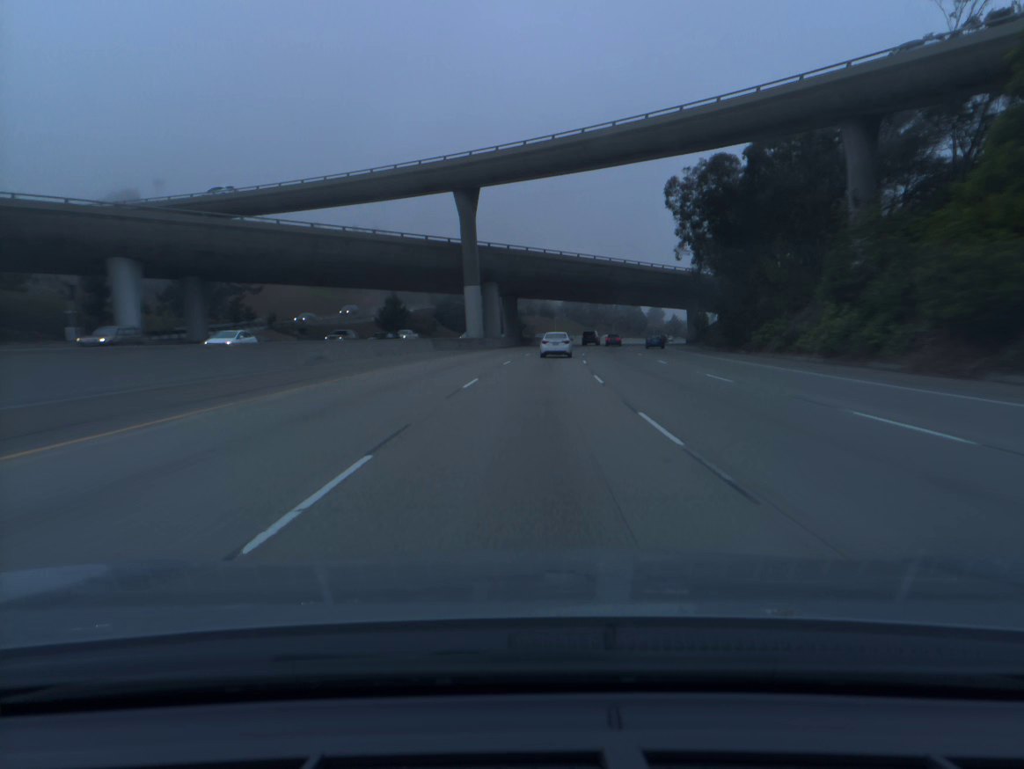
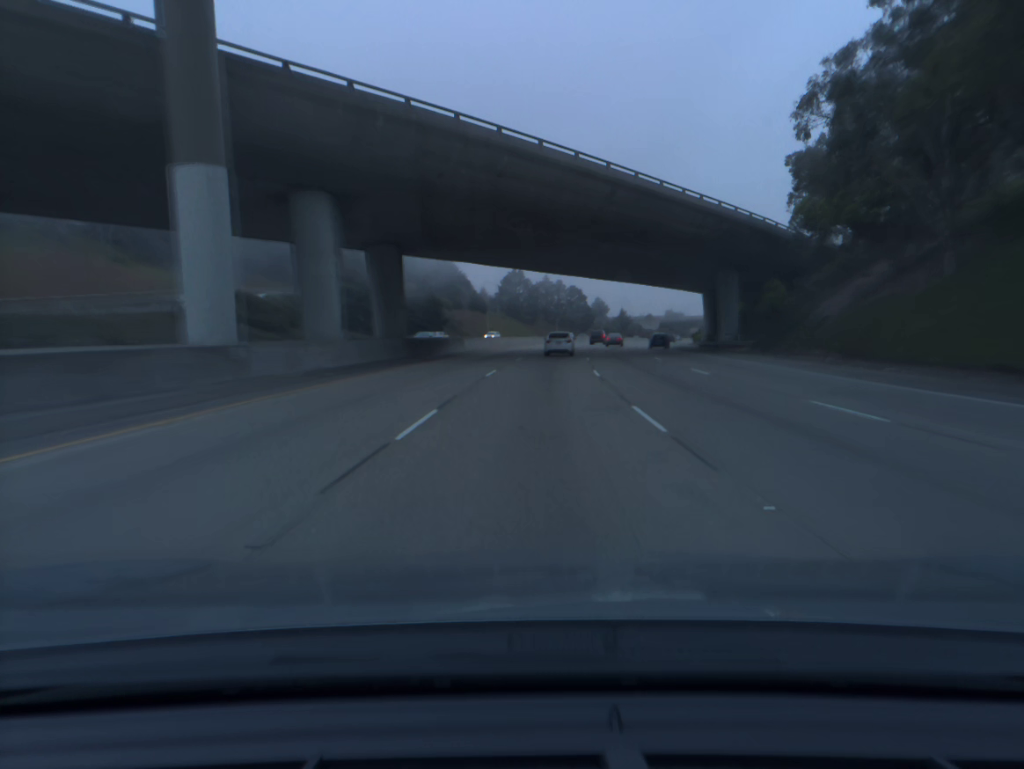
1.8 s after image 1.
(+2.2, +53.3) m; +5°
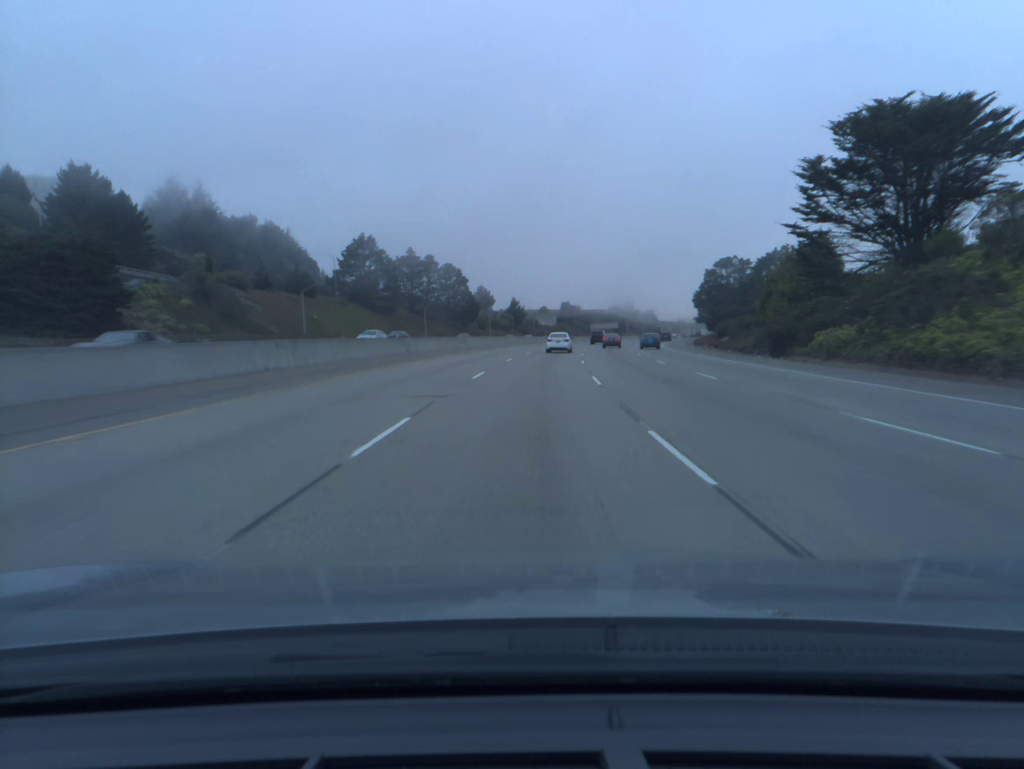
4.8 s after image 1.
(+6.6, +88.5) m; +8°
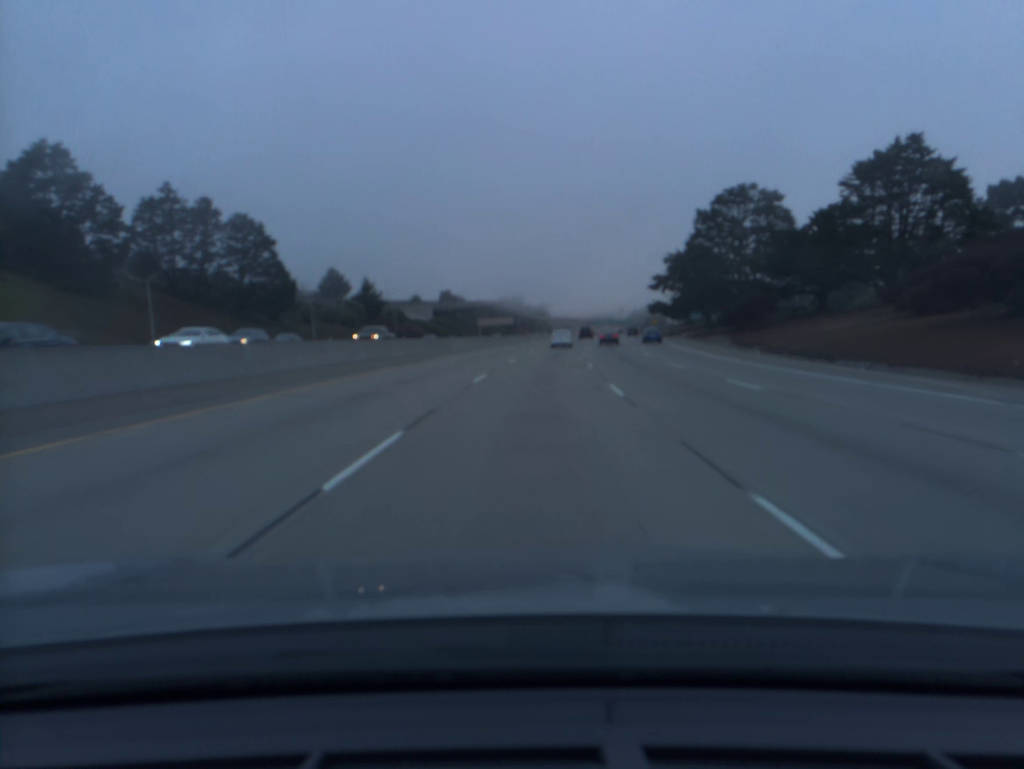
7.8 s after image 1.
(+6.3, +89.4) m; +8°
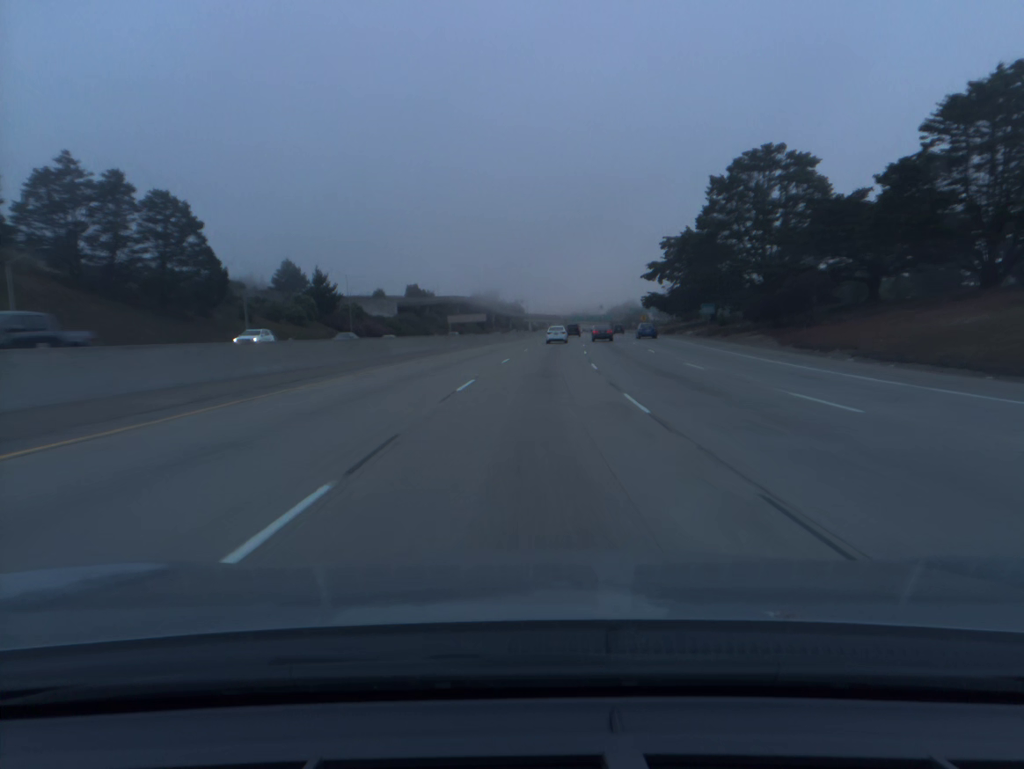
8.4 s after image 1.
(+0.3, +18.1) m; +2°
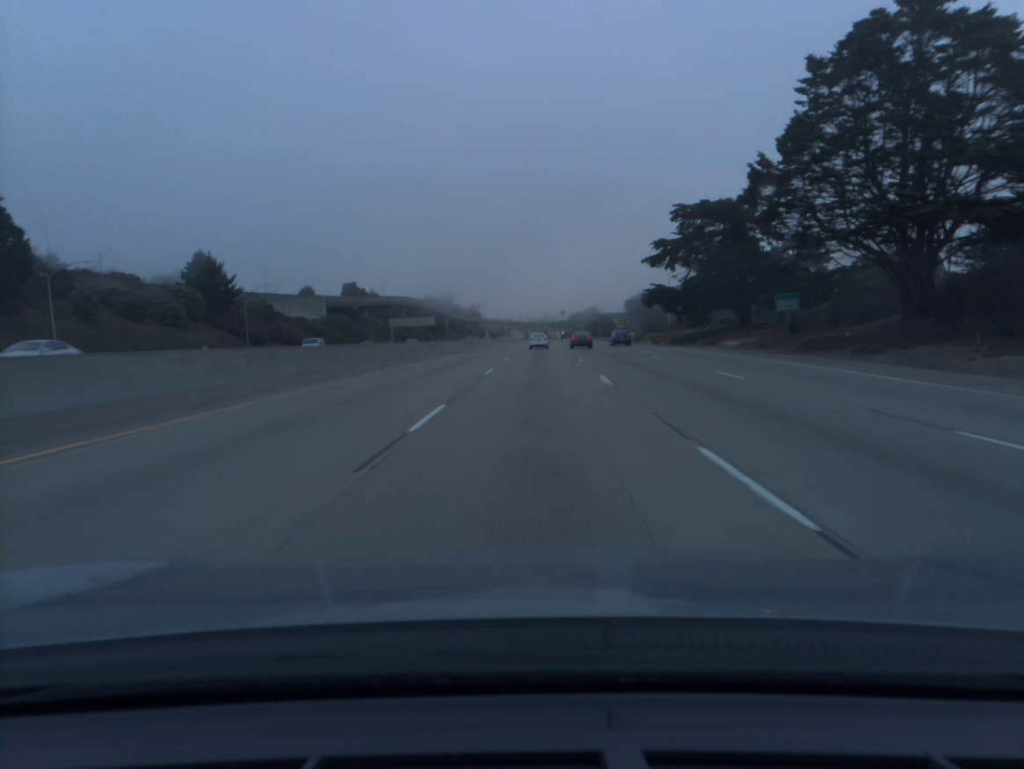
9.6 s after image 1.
(+1.0, +36.1) m; +3°
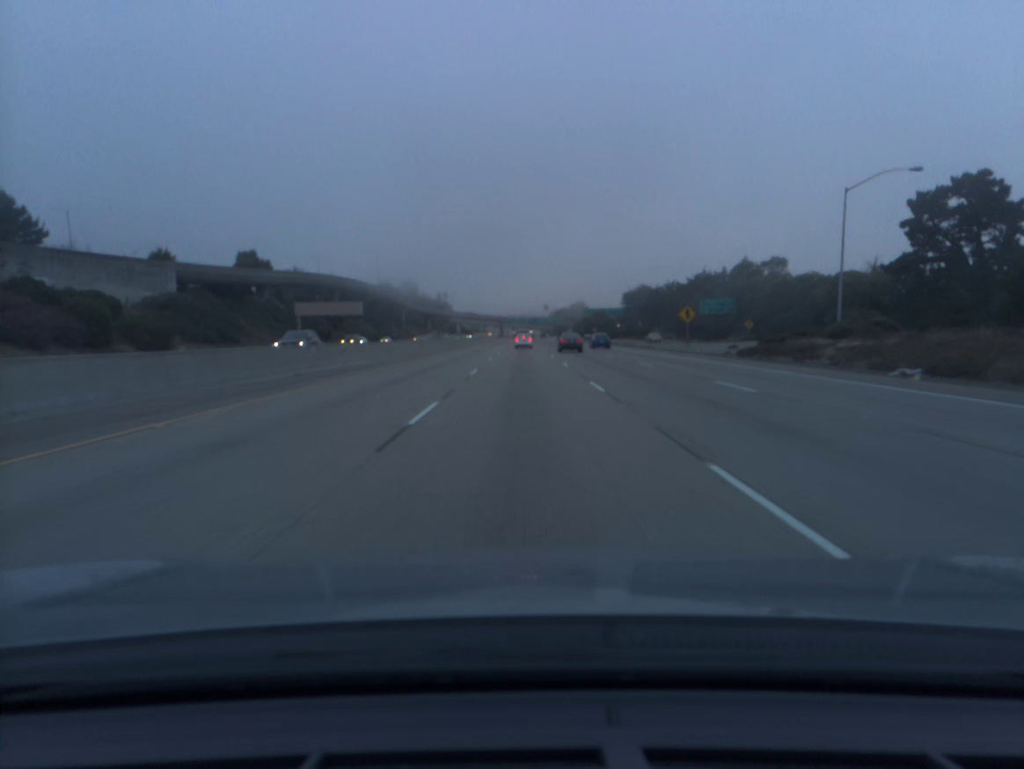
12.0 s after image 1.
(+1.8, +72.4) m; +2°
